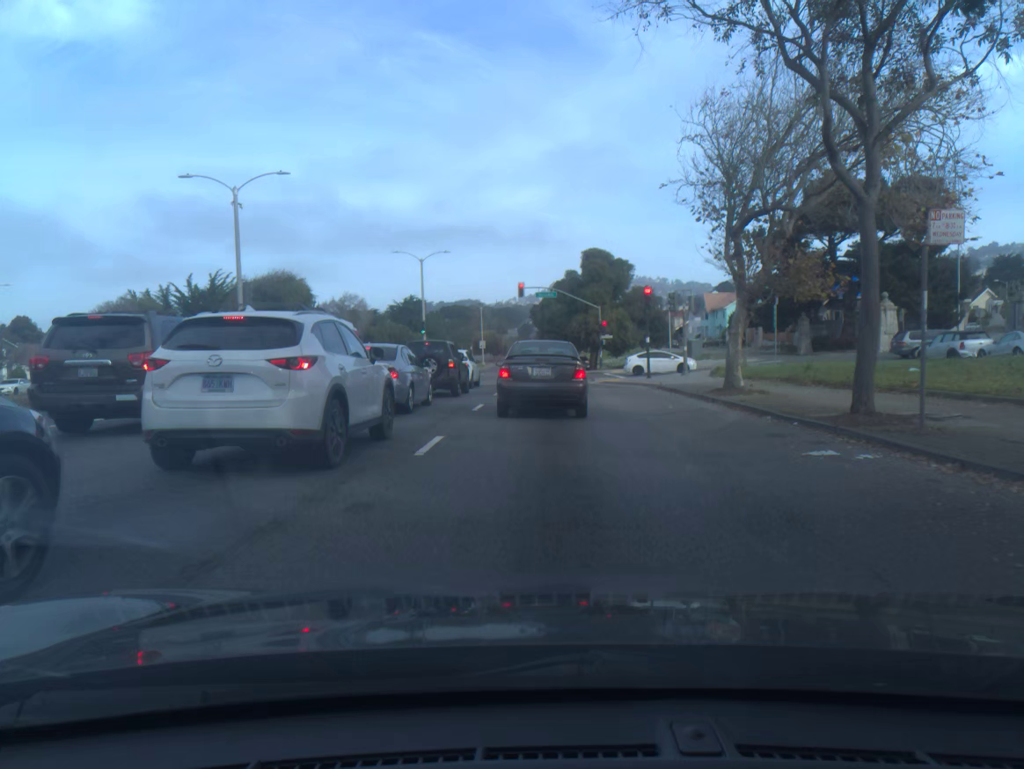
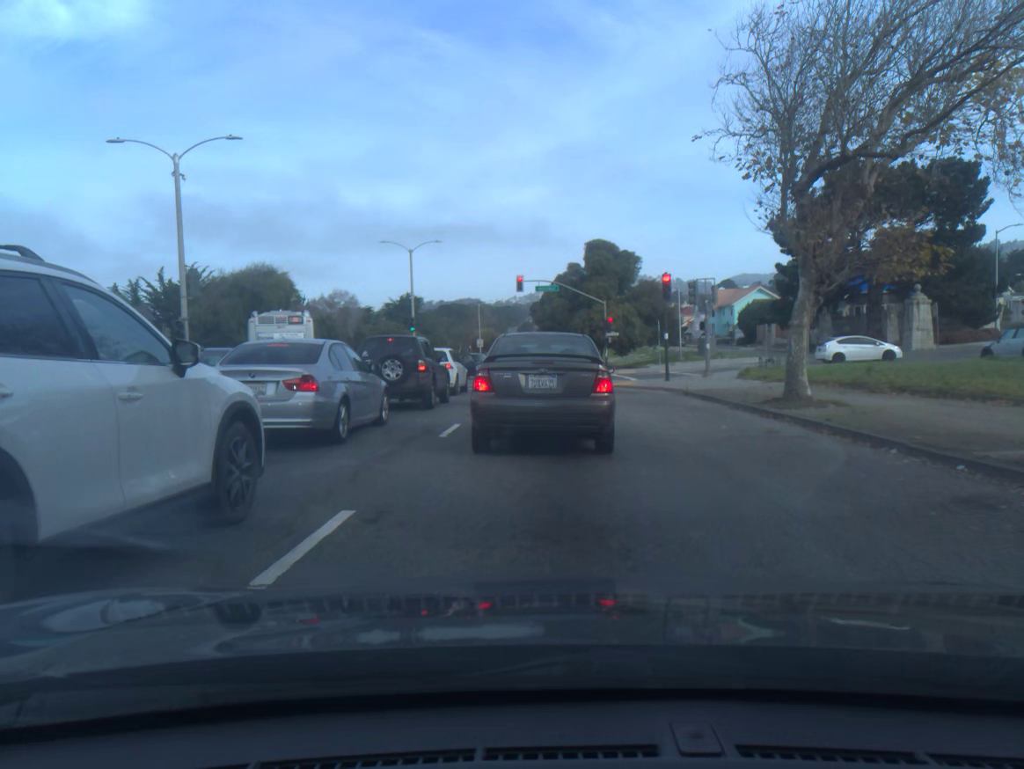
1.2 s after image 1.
(0.0, +5.5) m; 0°
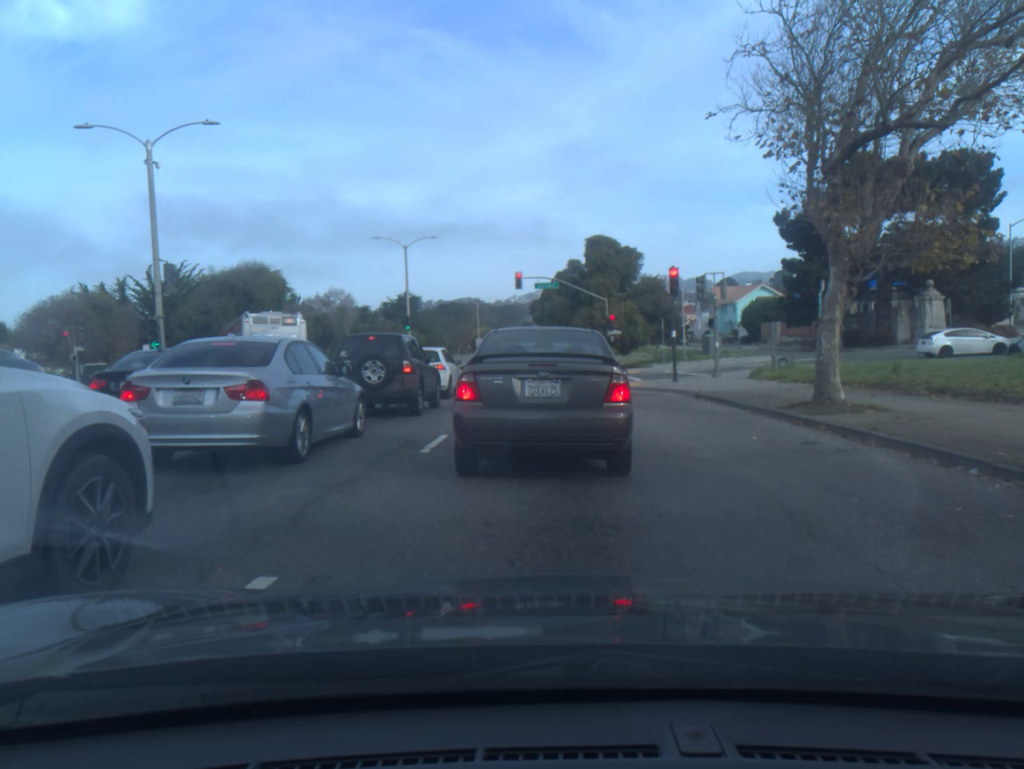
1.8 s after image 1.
(0.0, +1.8) m; 0°
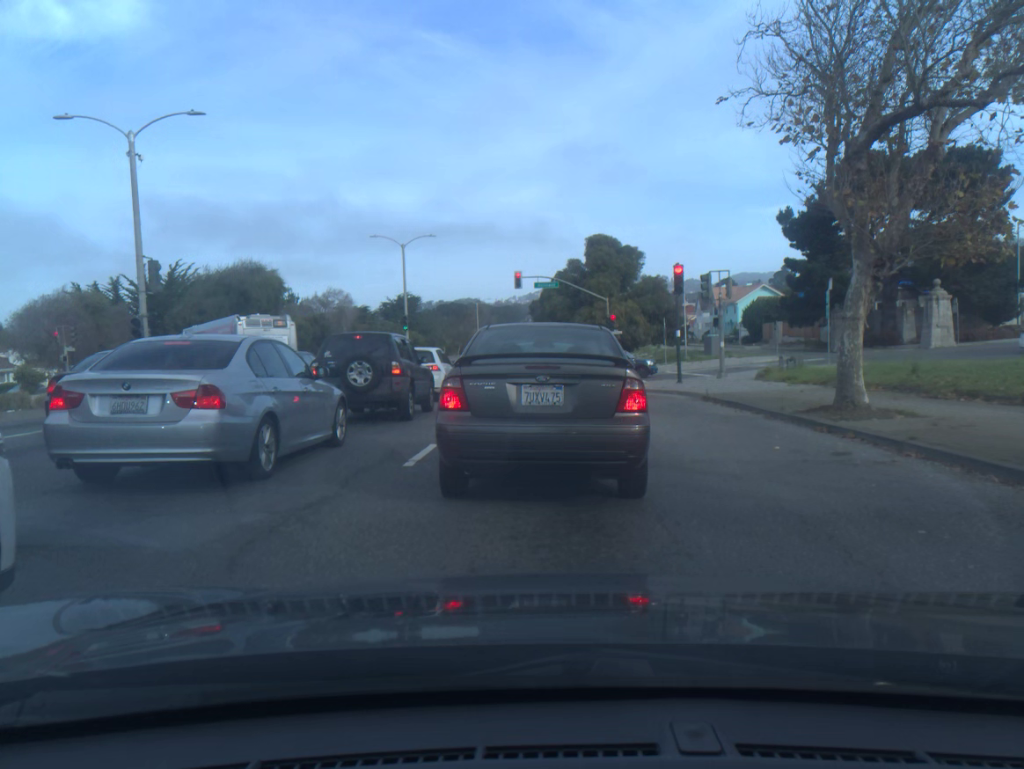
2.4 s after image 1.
(0.0, +1.2) m; 0°
